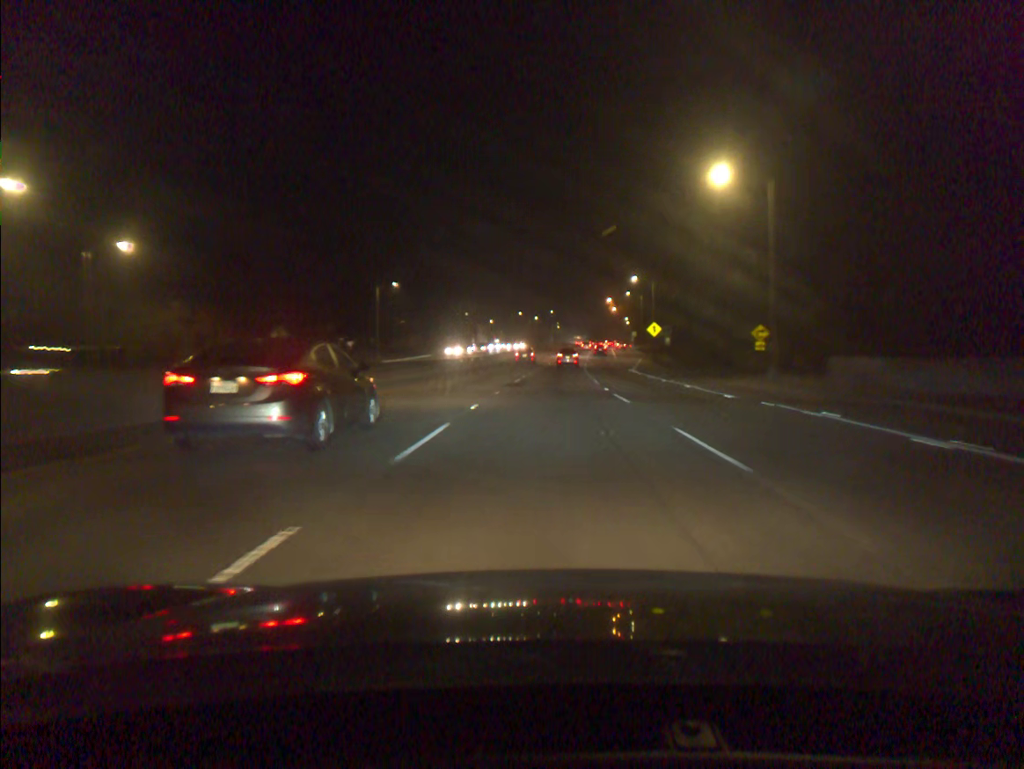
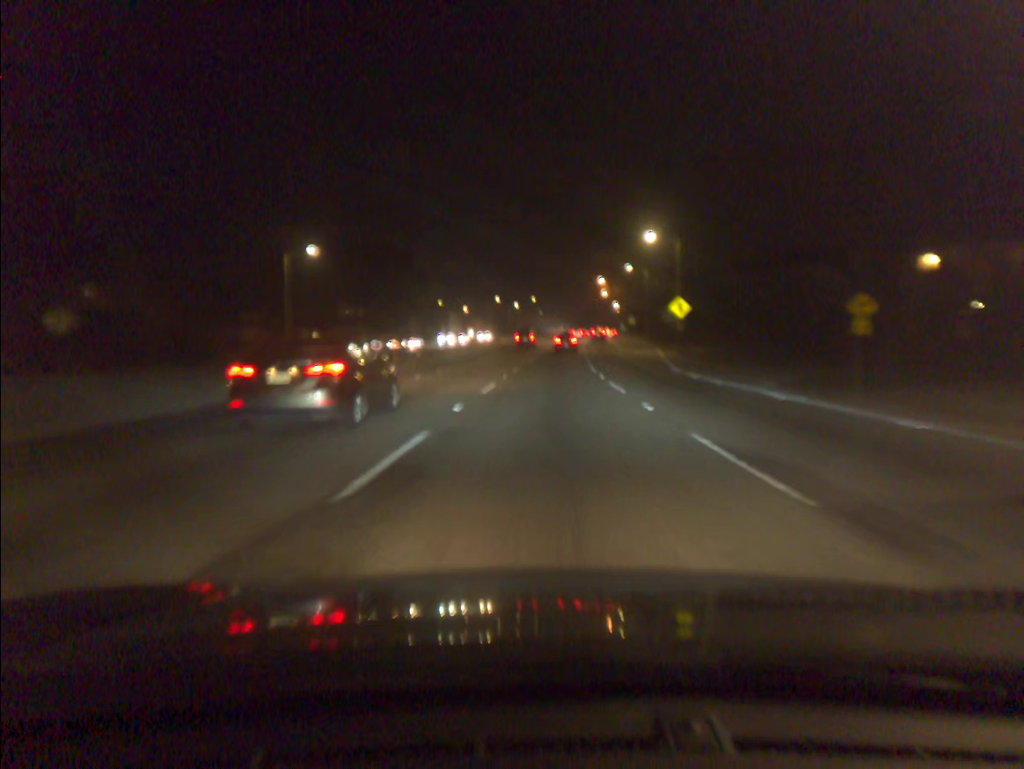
(+0.4, +27.8) m; +1°
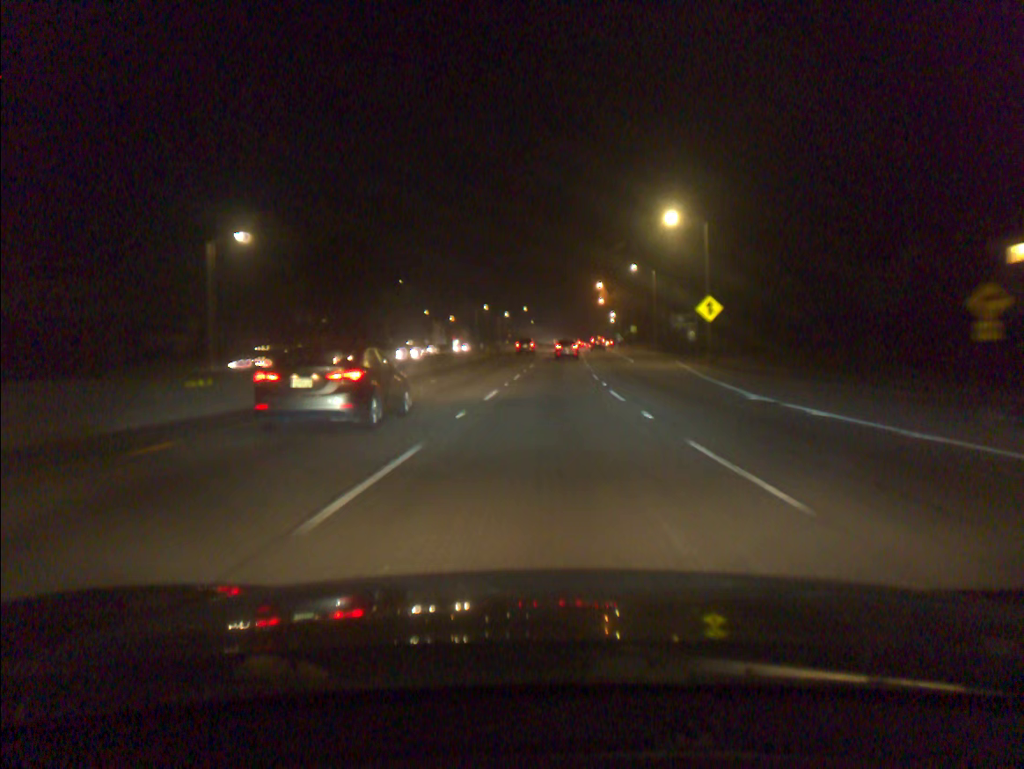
(+0.1, +14.0) m; +1°
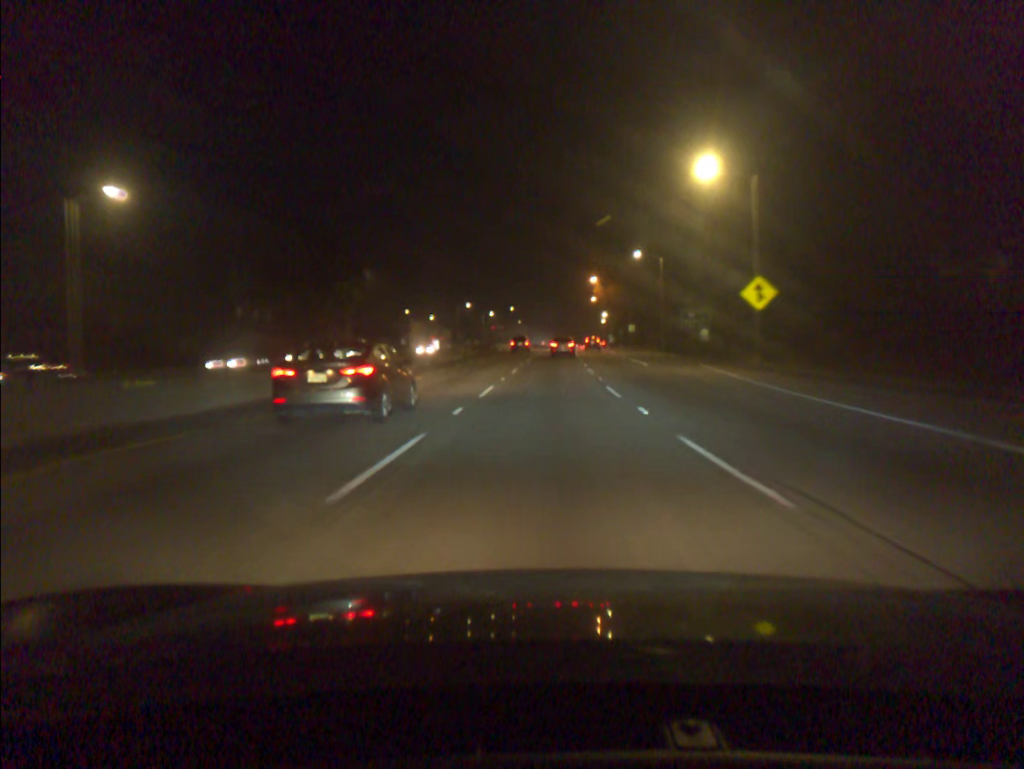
(+0.1, +14.1) m; +1°
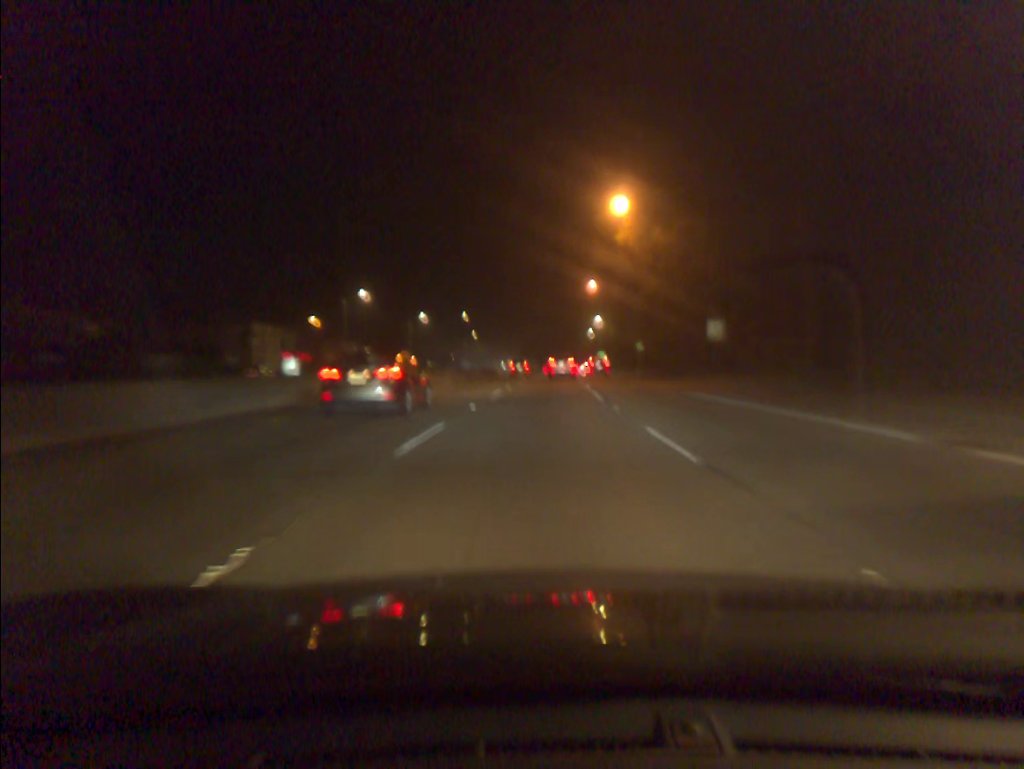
(+1.7, +70.5) m; +2°
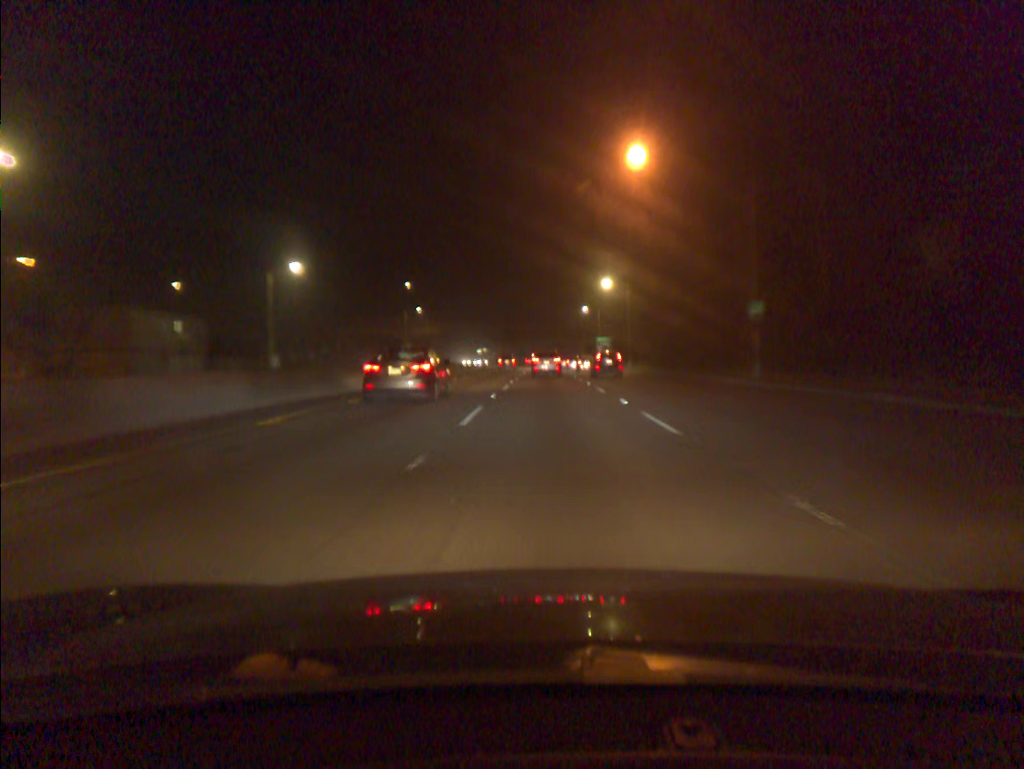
(+0.6, +55.4) m; +2°
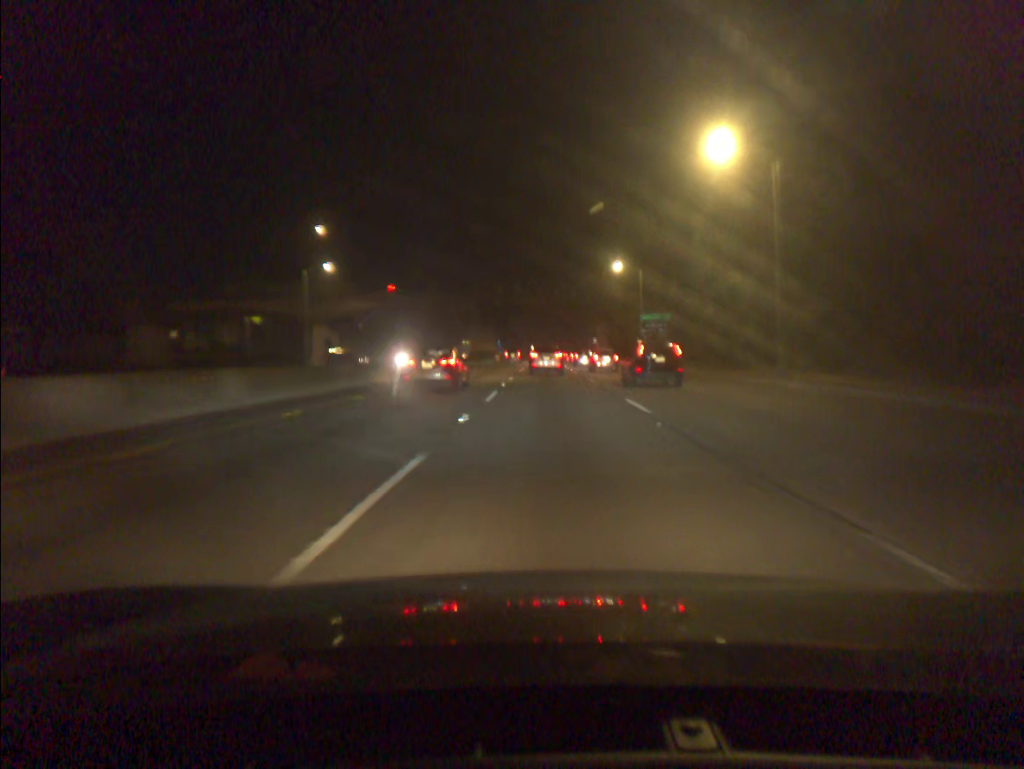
(+0.1, +53.6) m; 0°
